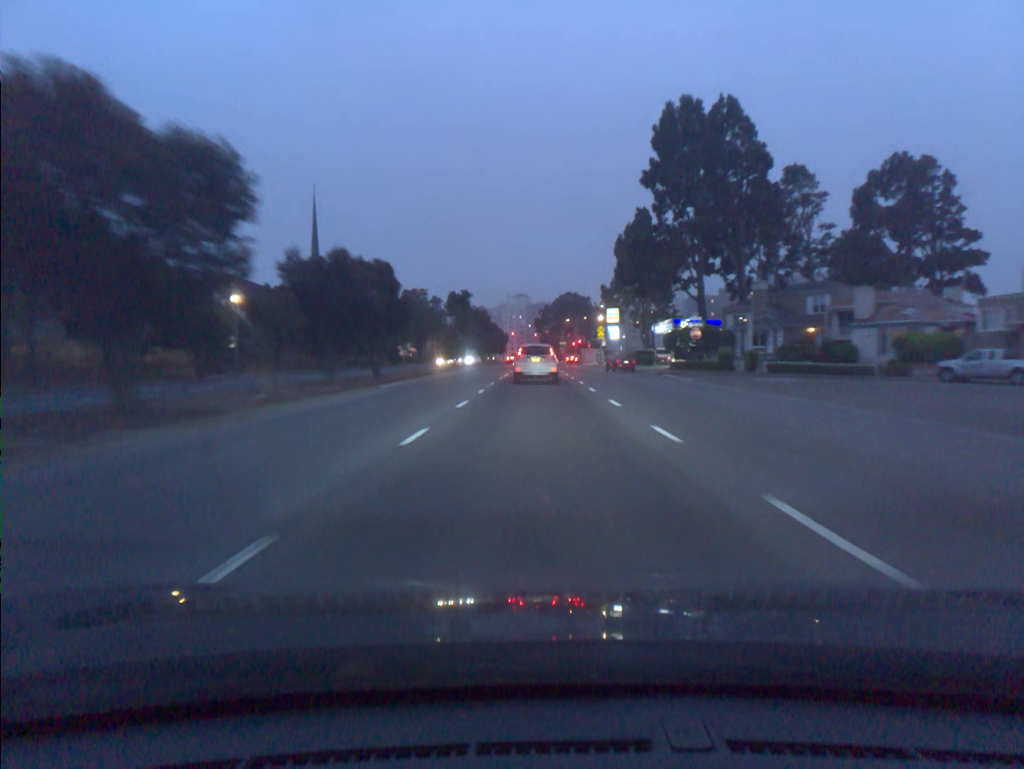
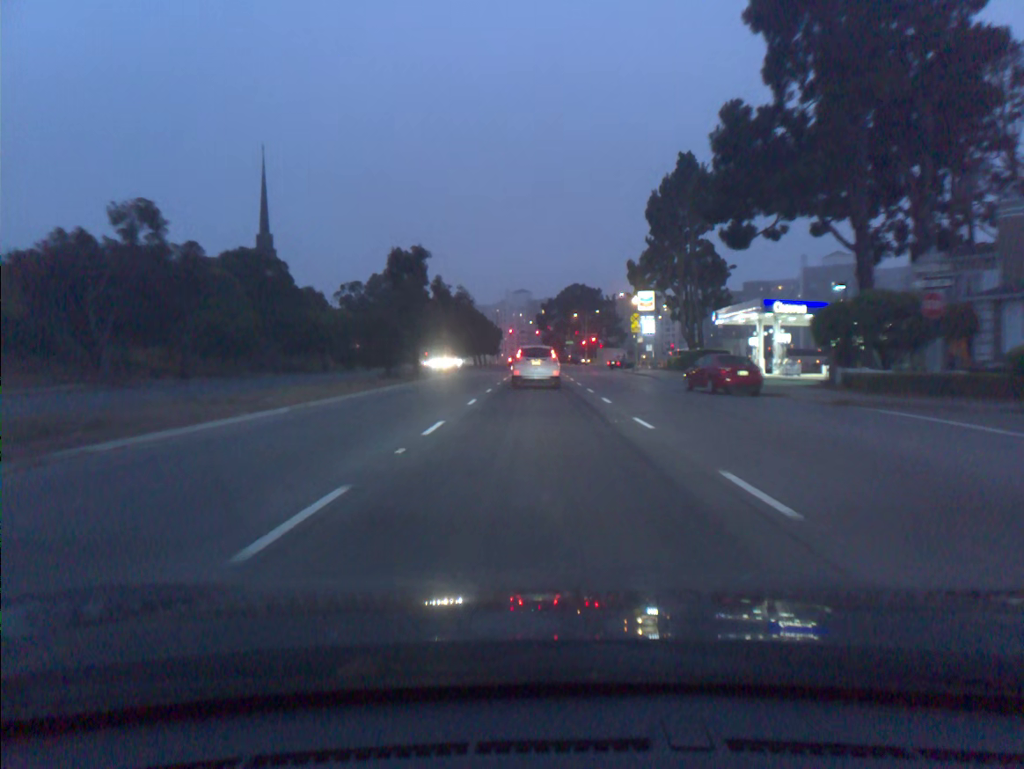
(0.0, +34.0) m; 0°
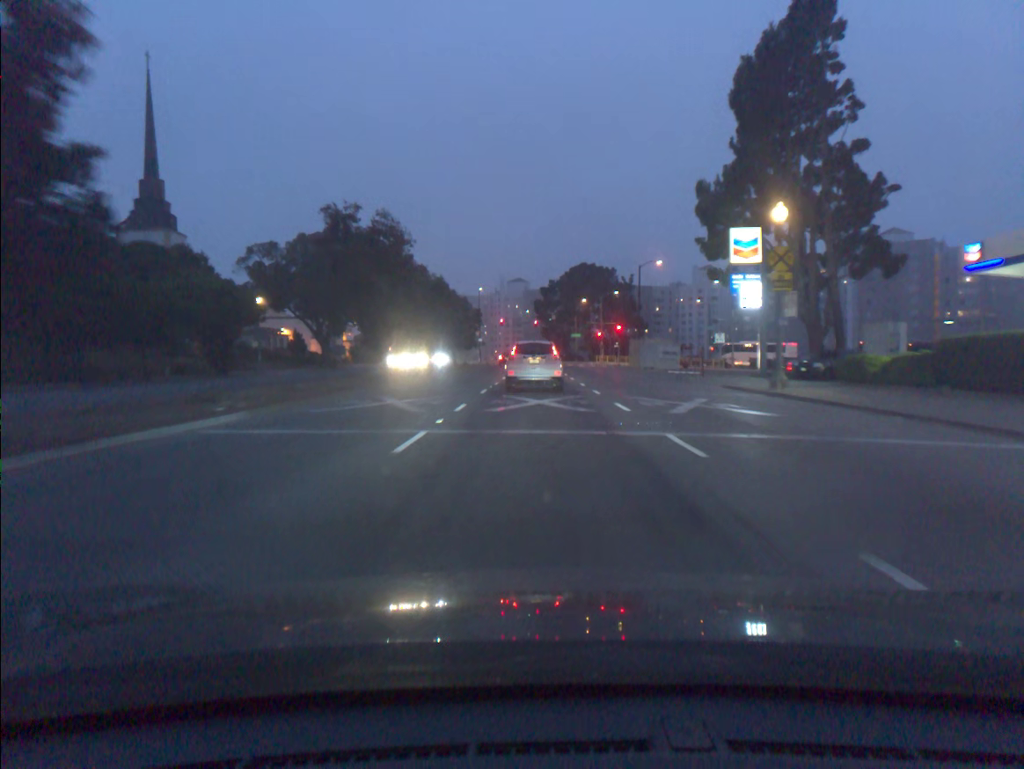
(0.0, +39.8) m; 0°
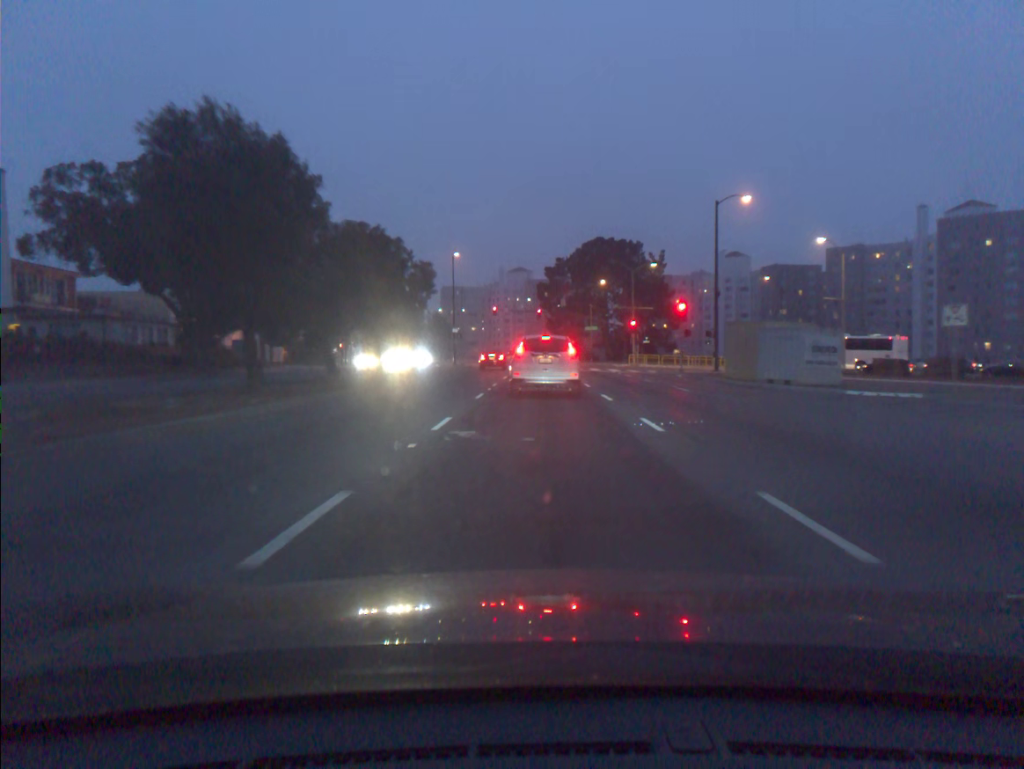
(+0.1, +34.7) m; 0°
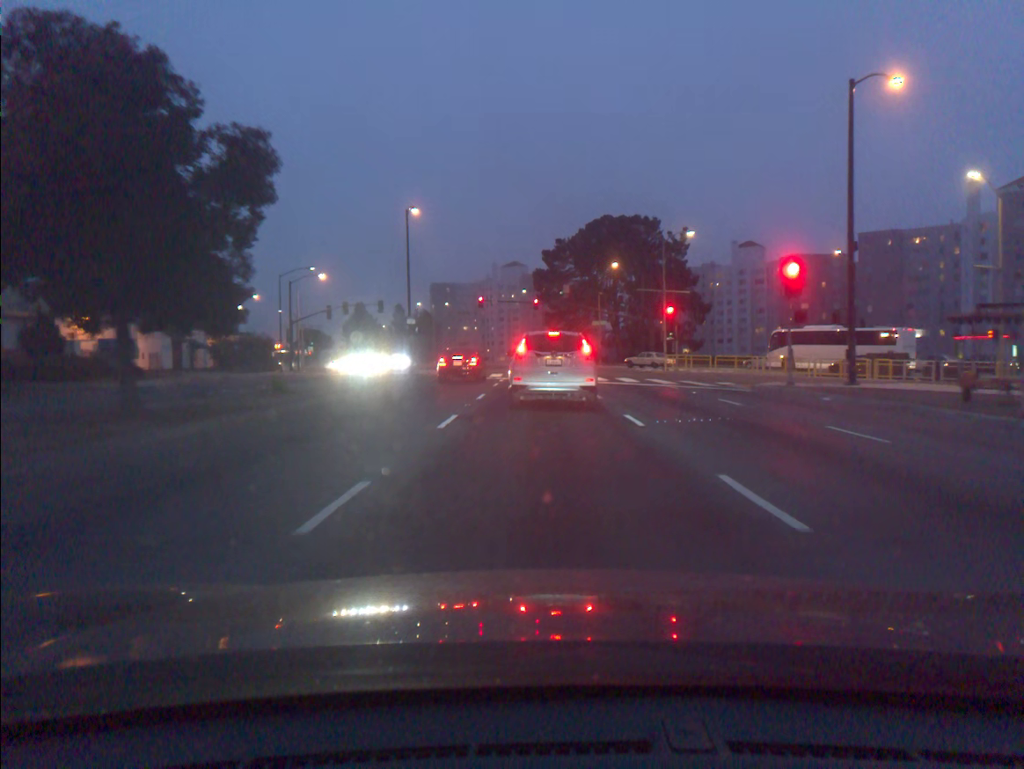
(+0.1, +22.2) m; 0°
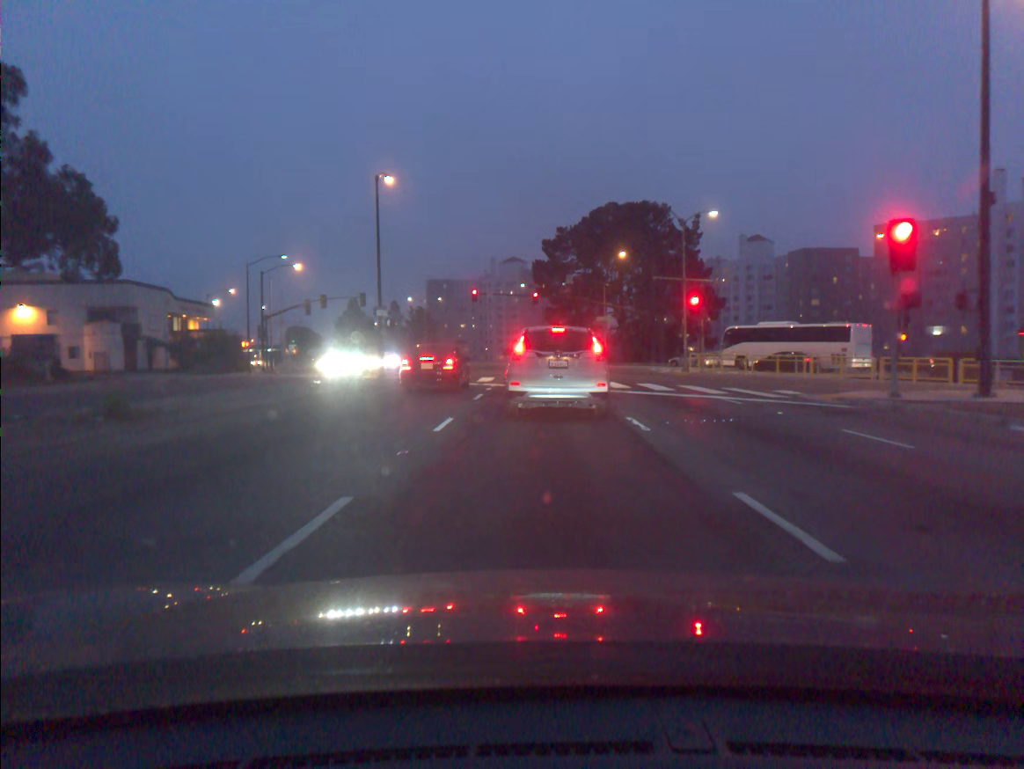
(0.0, +8.5) m; 0°
